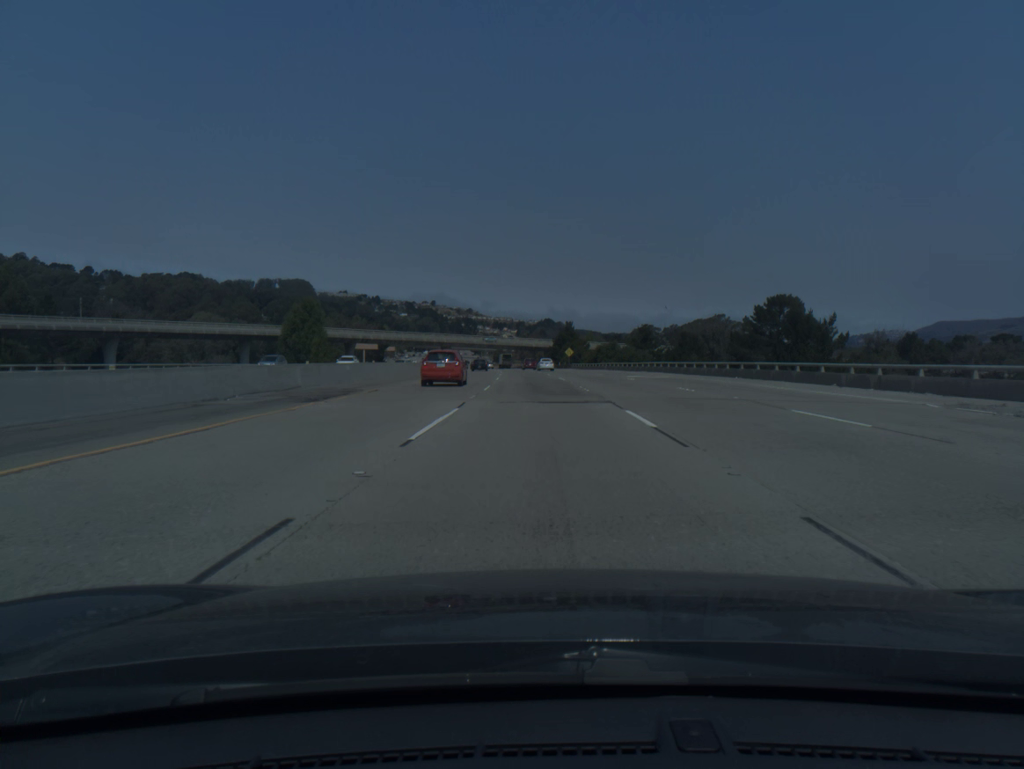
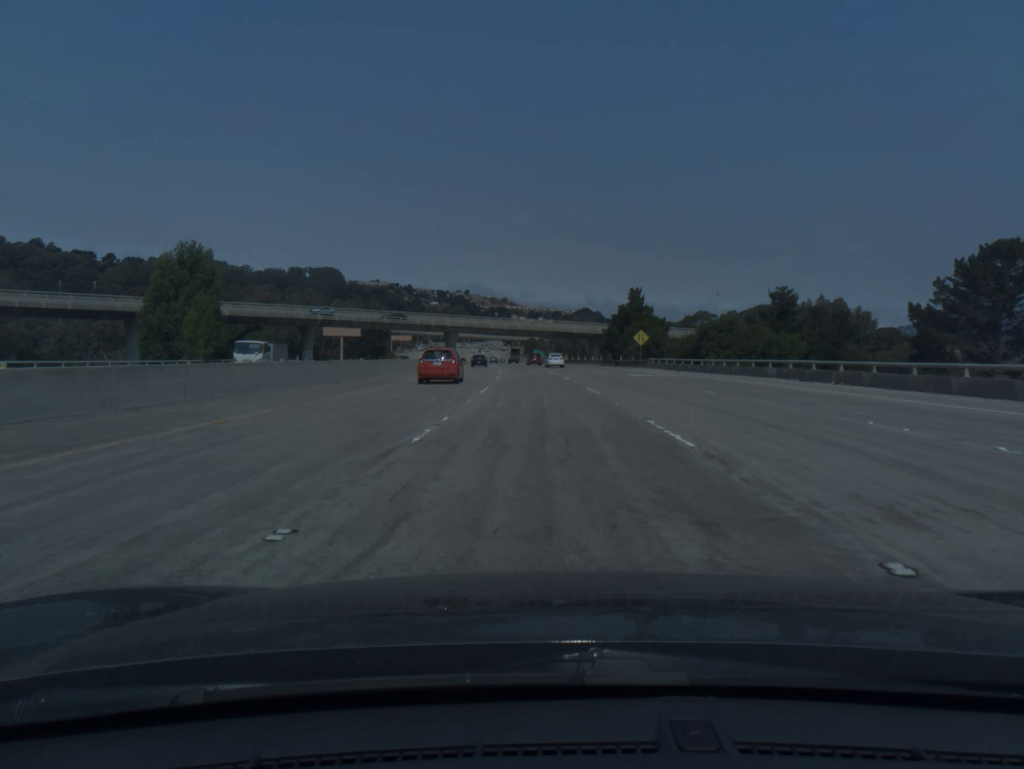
(-1.4, +61.8) m; -3°
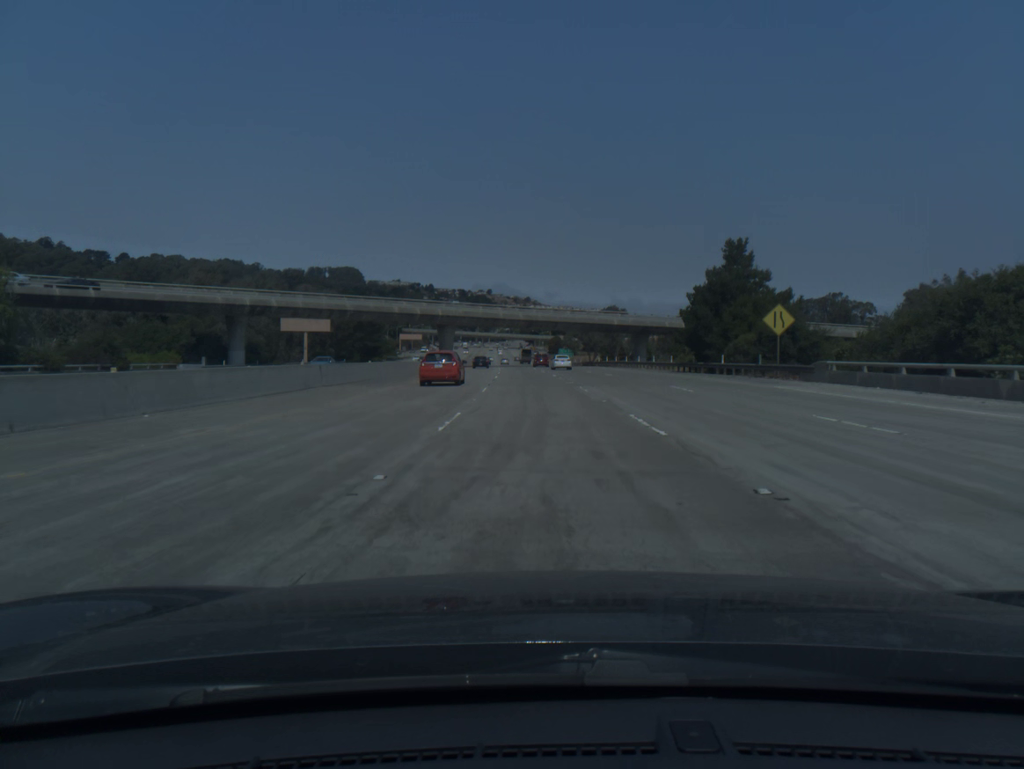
(-0.6, +41.2) m; -2°
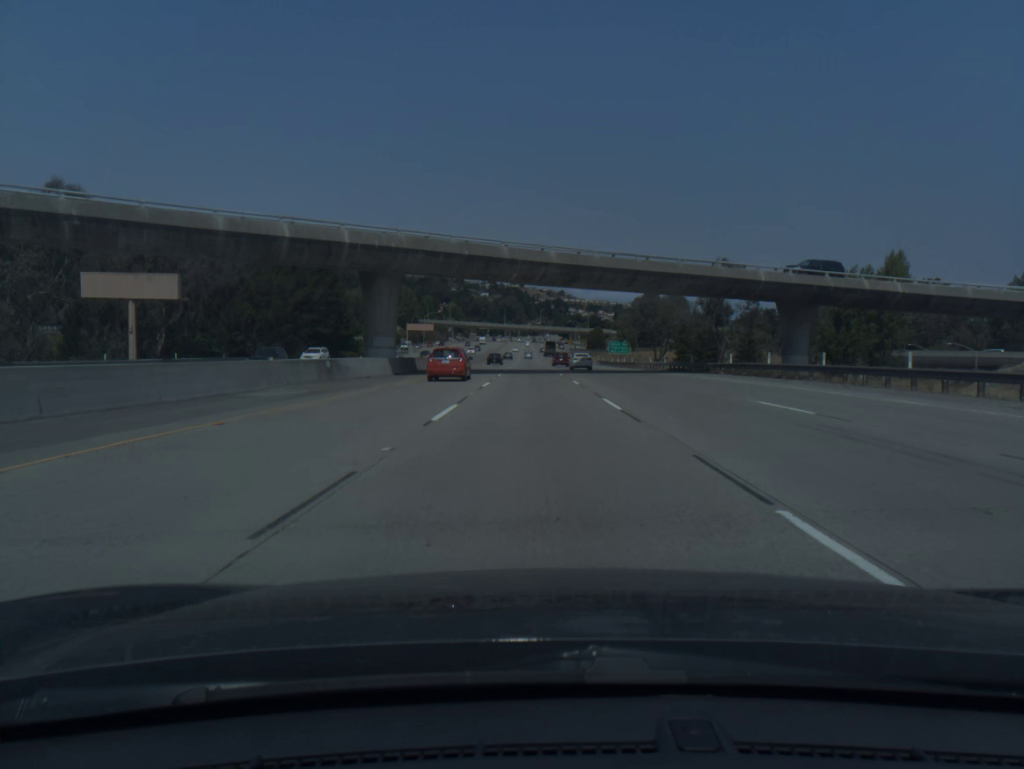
(-1.5, +61.9) m; -3°
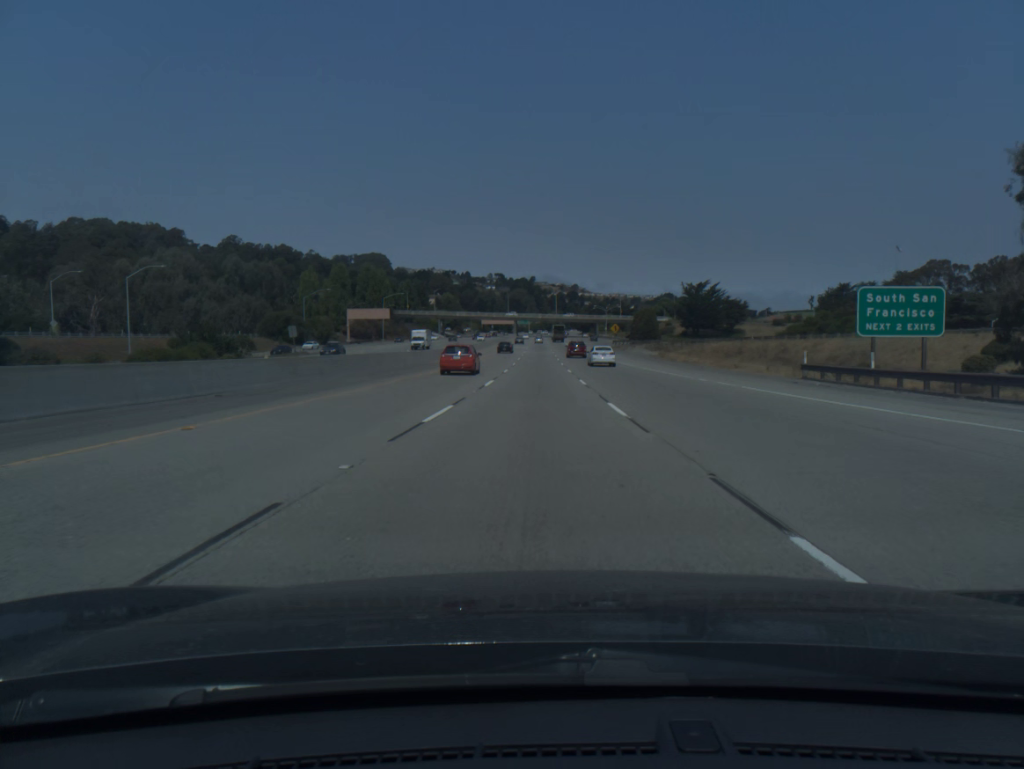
(-1.3, +103.2) m; -1°
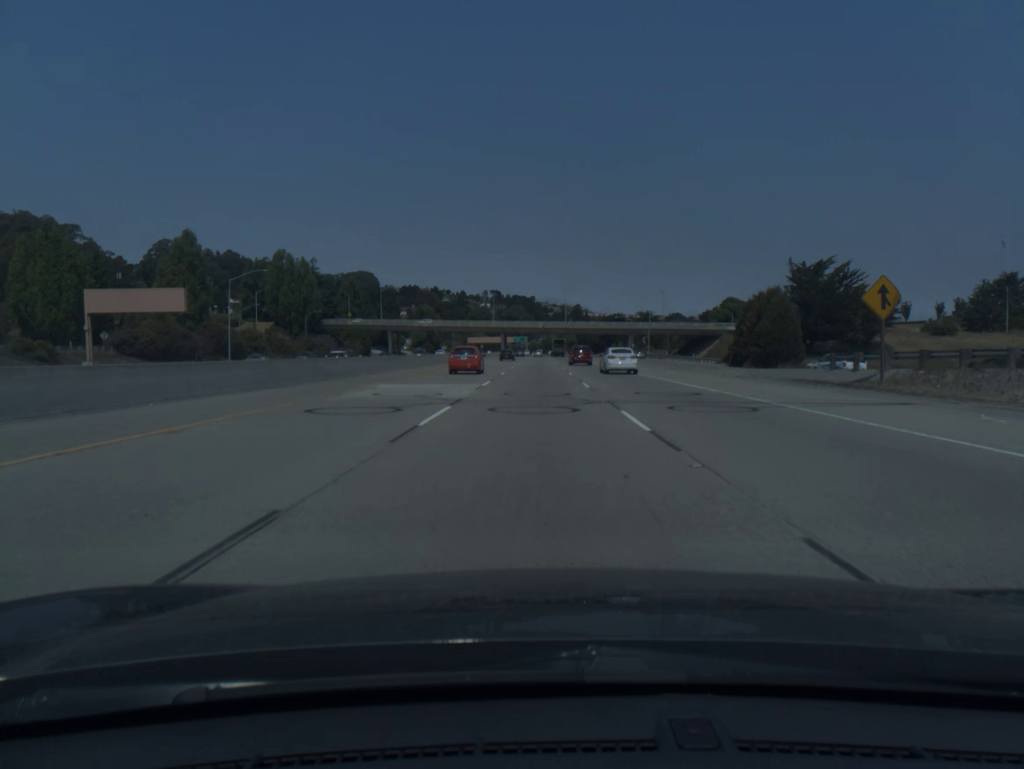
(-0.2, +102.8) m; 0°
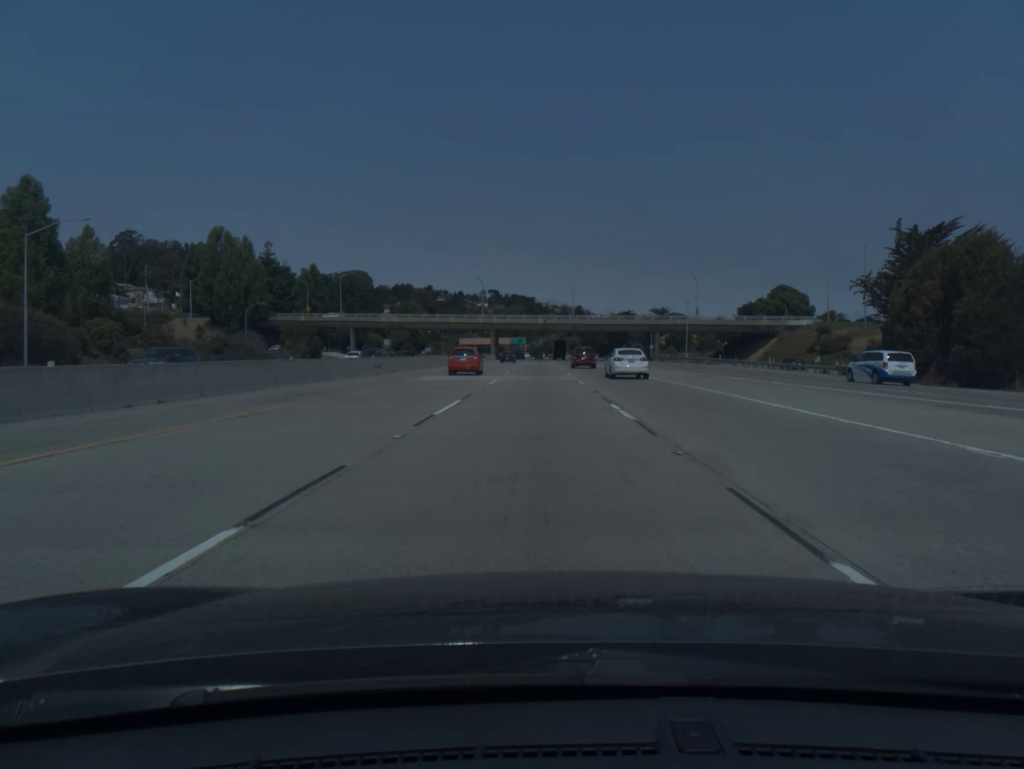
(0.0, +40.7) m; 0°
